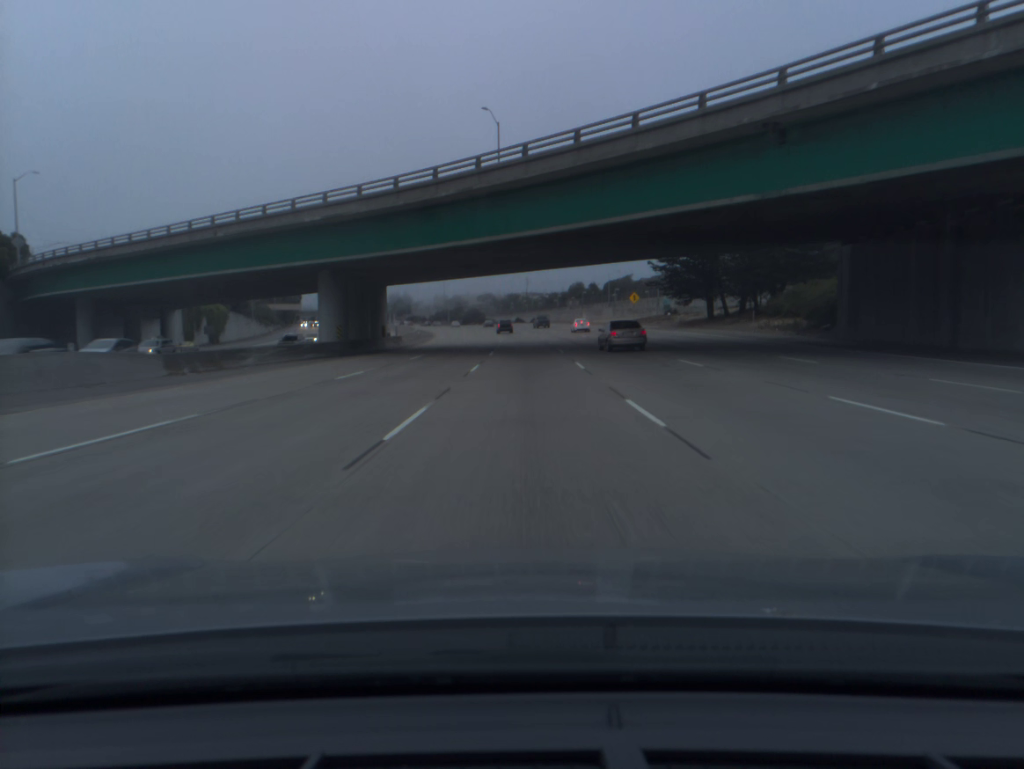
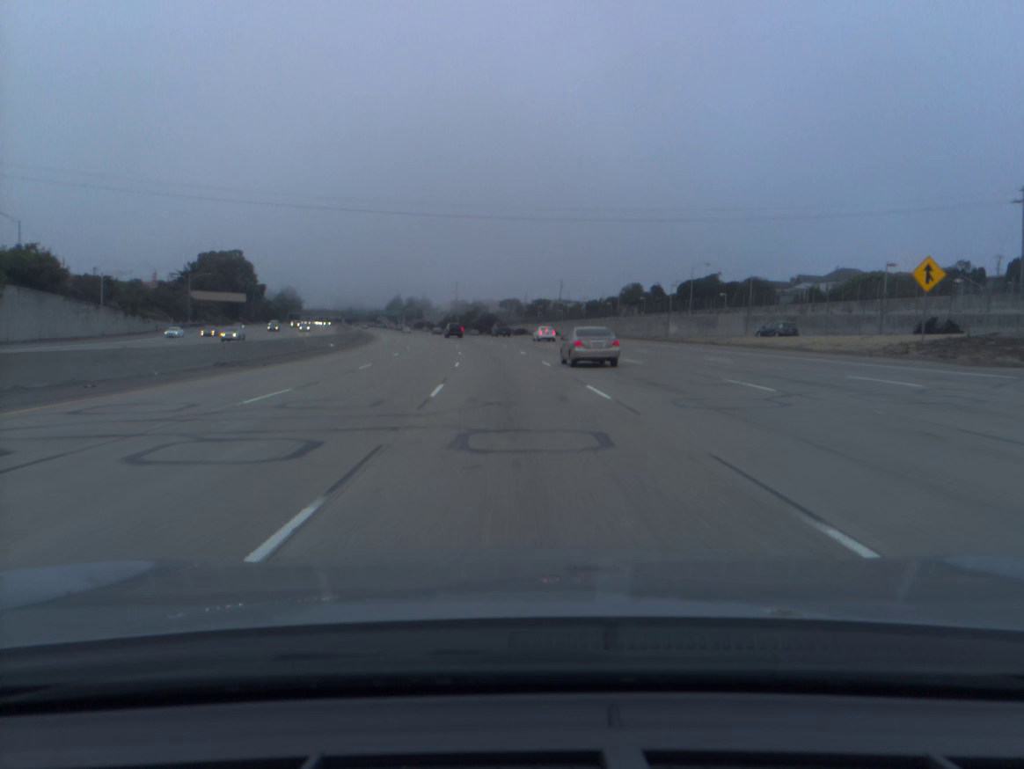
(-0.7, +79.3) m; -2°
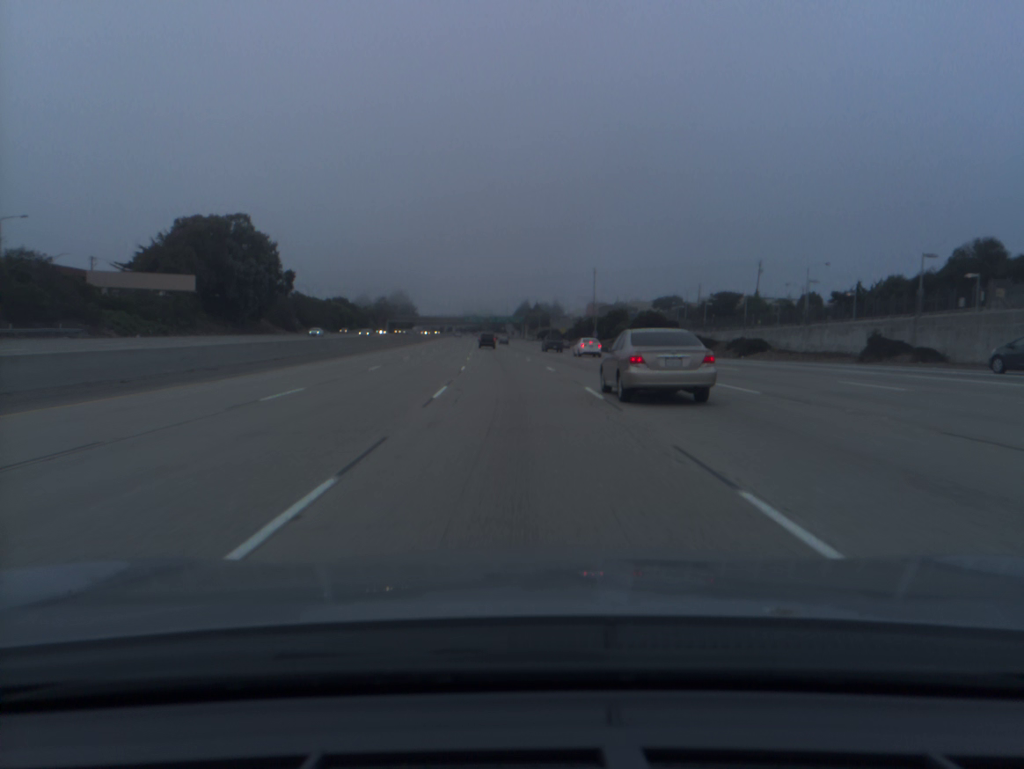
(-8.5, +98.6) m; -10°
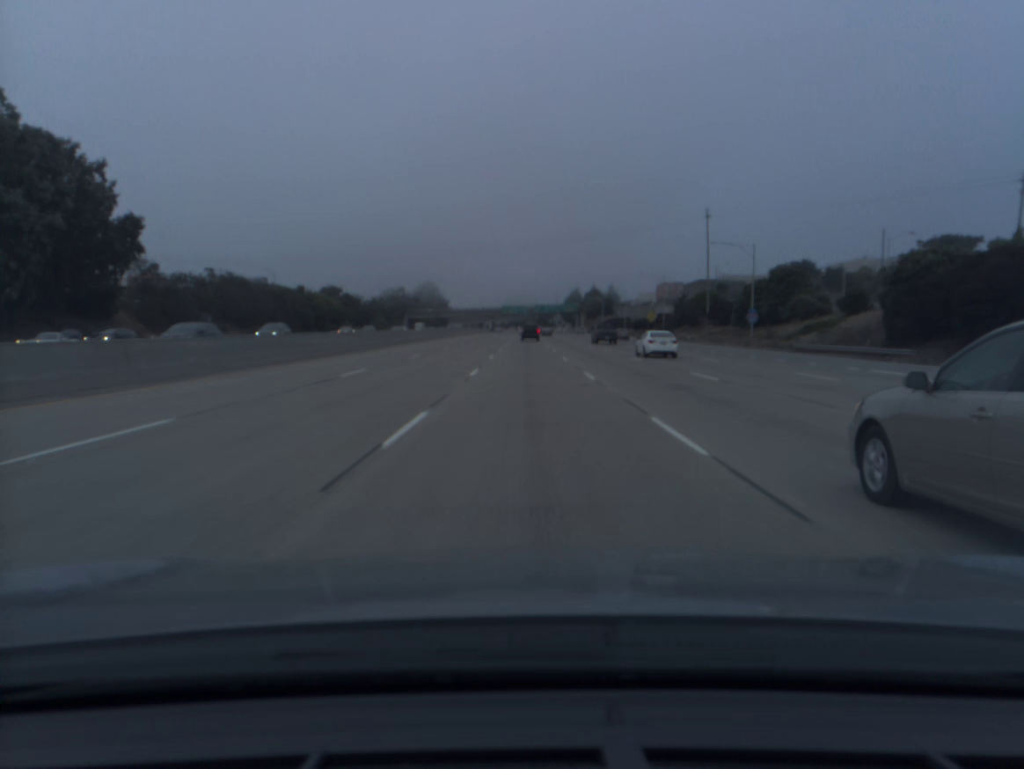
(-3.7, +79.8) m; -4°
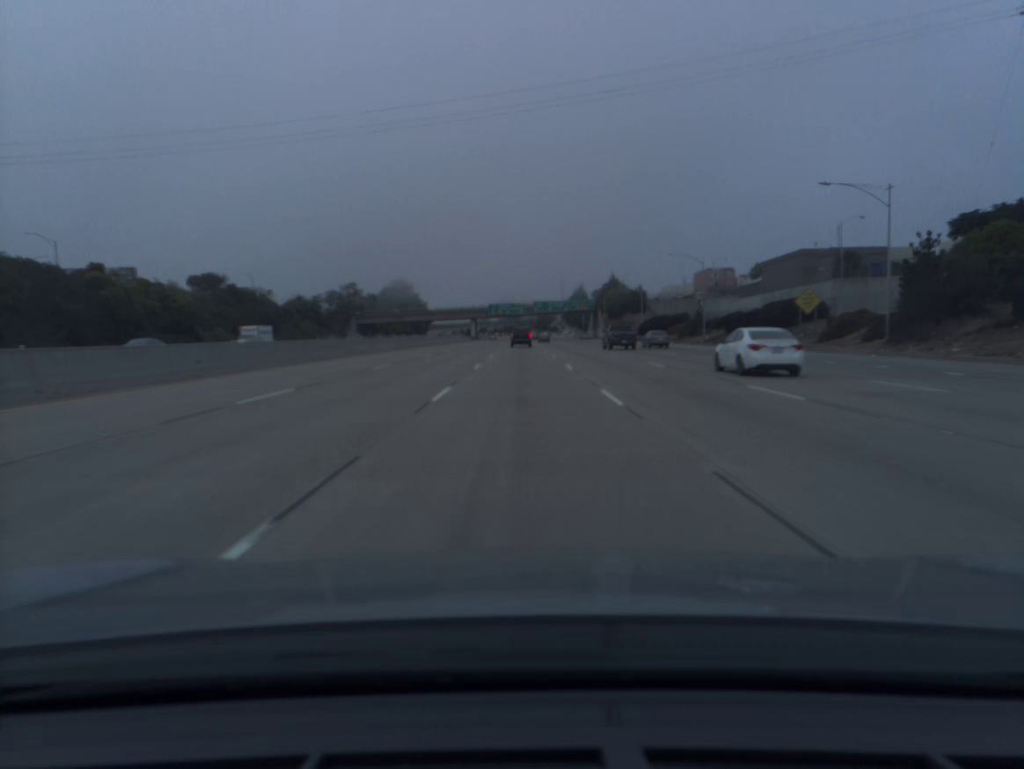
(+0.2, +79.1) m; 0°
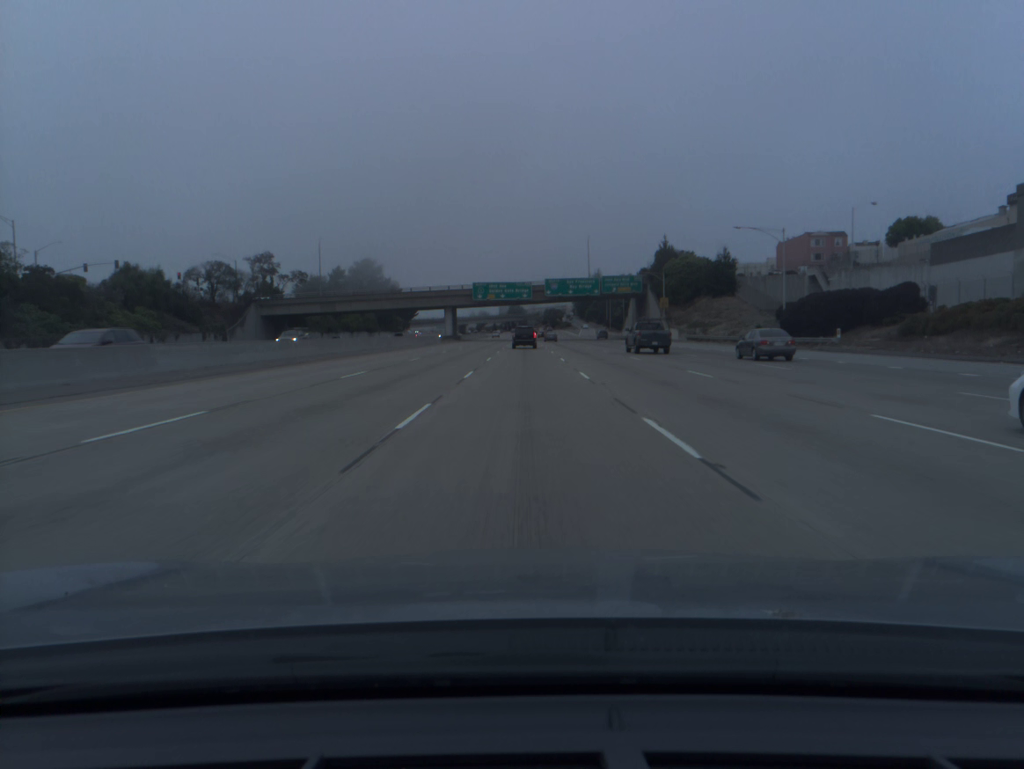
(-0.2, +76.8) m; 0°
